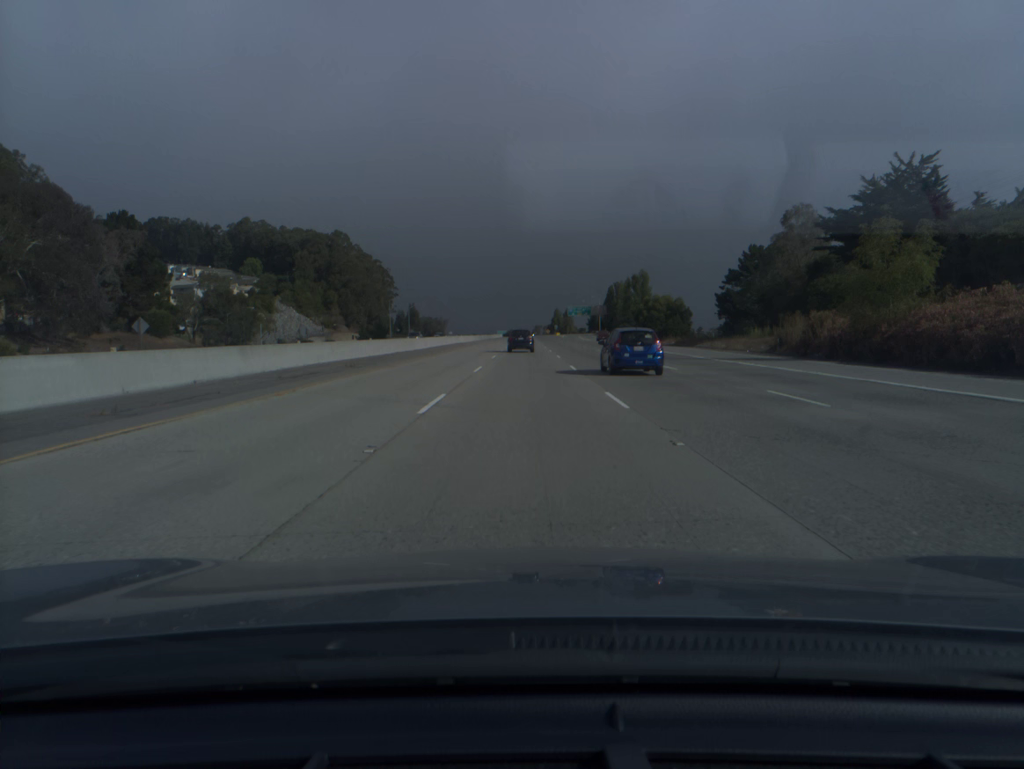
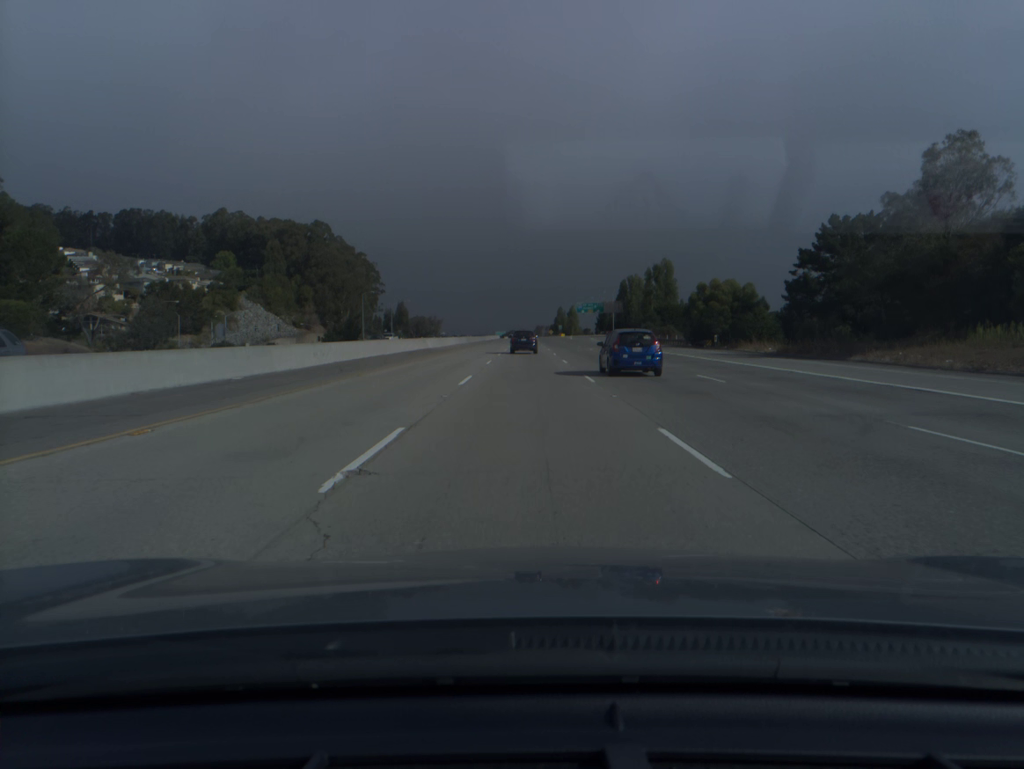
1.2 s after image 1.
(-0.1, +35.8) m; 0°
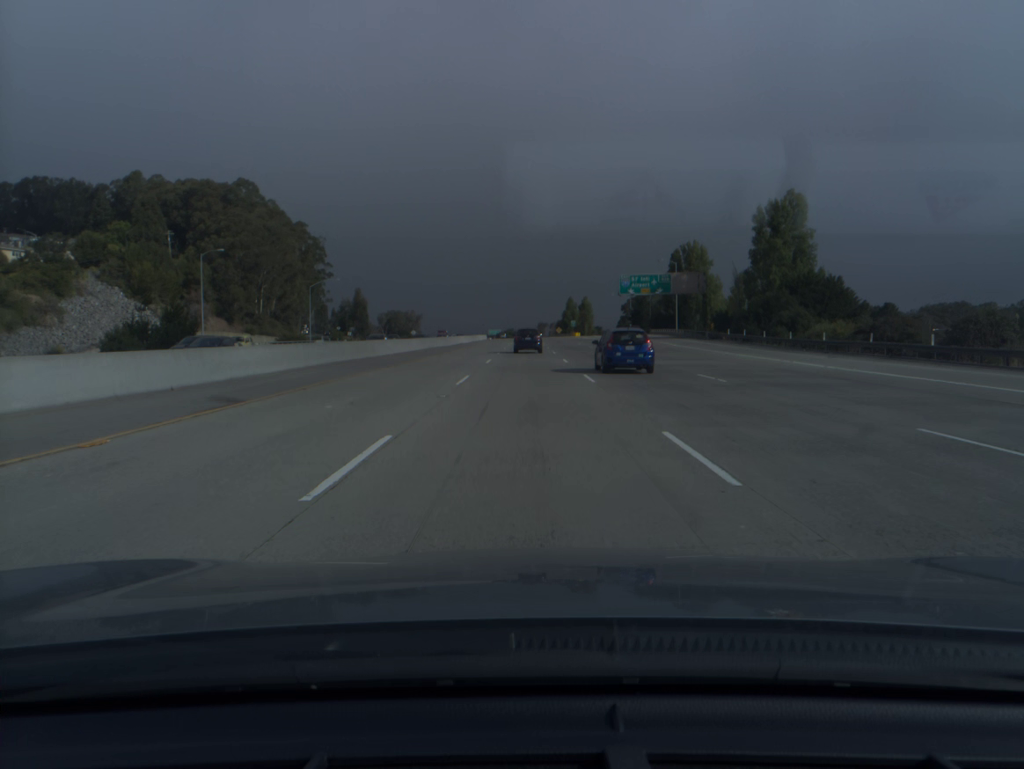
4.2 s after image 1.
(+0.1, +88.4) m; 0°
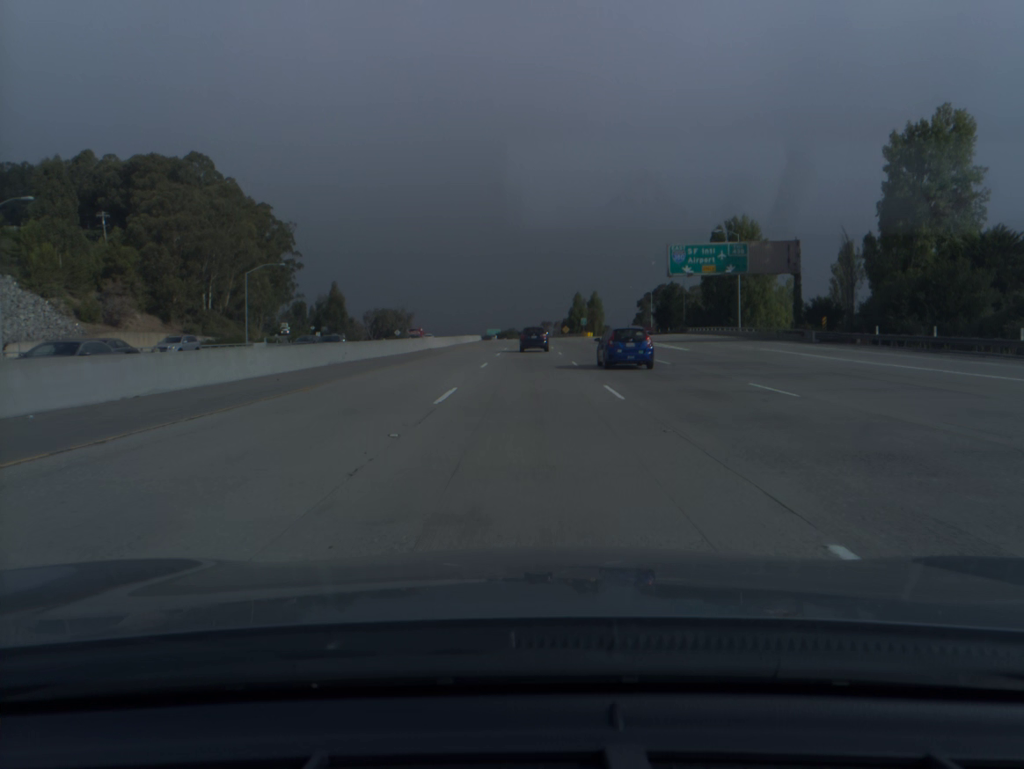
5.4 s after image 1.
(0.0, +34.9) m; 0°
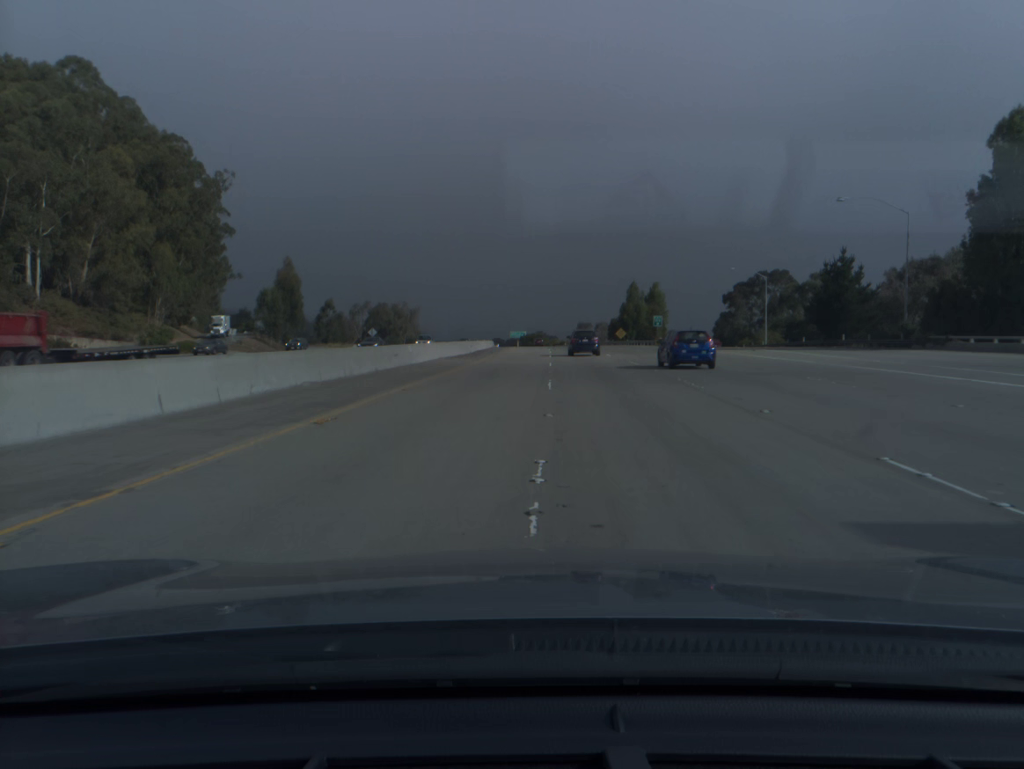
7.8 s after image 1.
(-1.3, +69.4) m; -2°
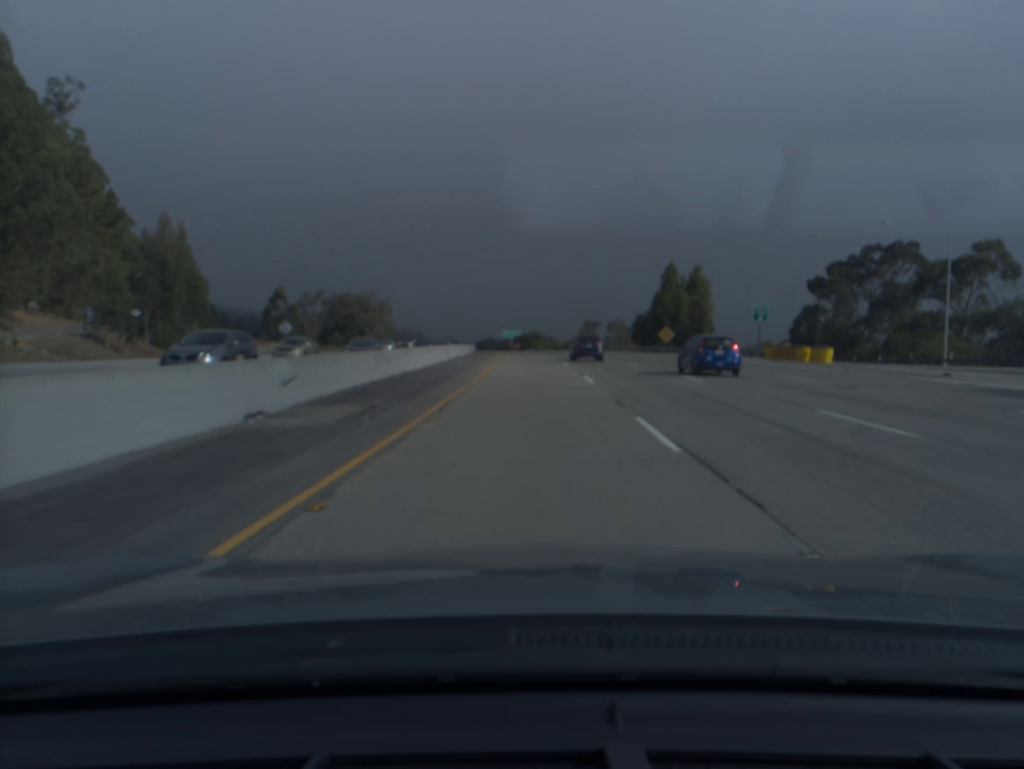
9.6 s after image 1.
(+0.1, +52.8) m; 0°
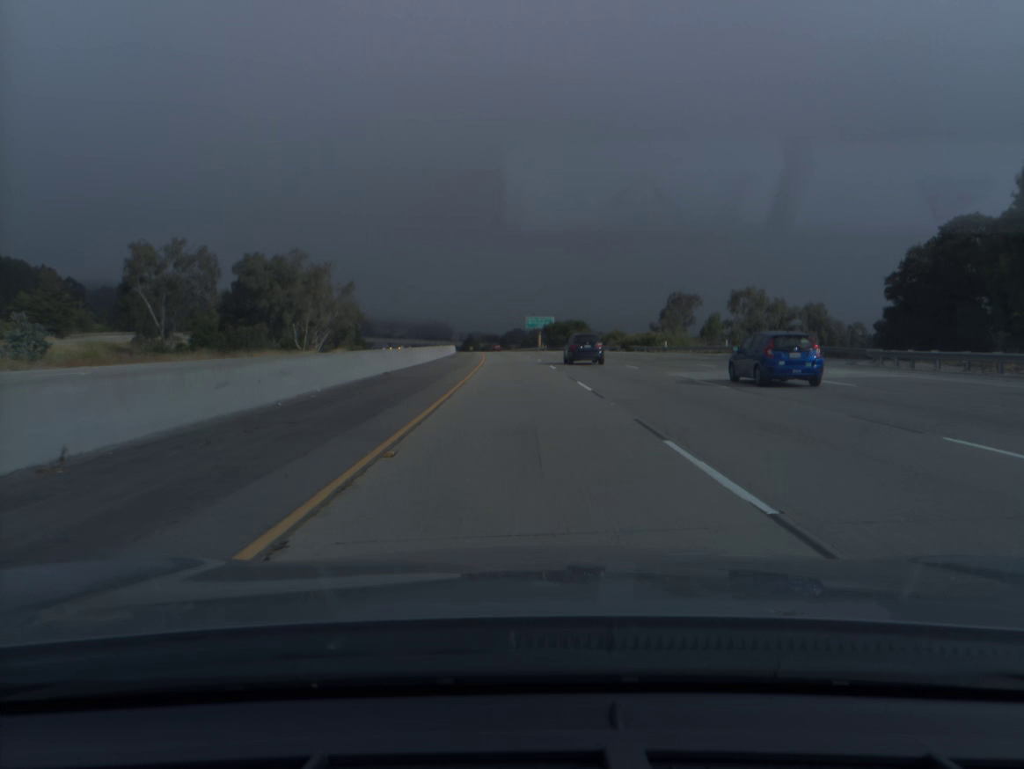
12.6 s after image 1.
(-0.8, +91.2) m; -2°
